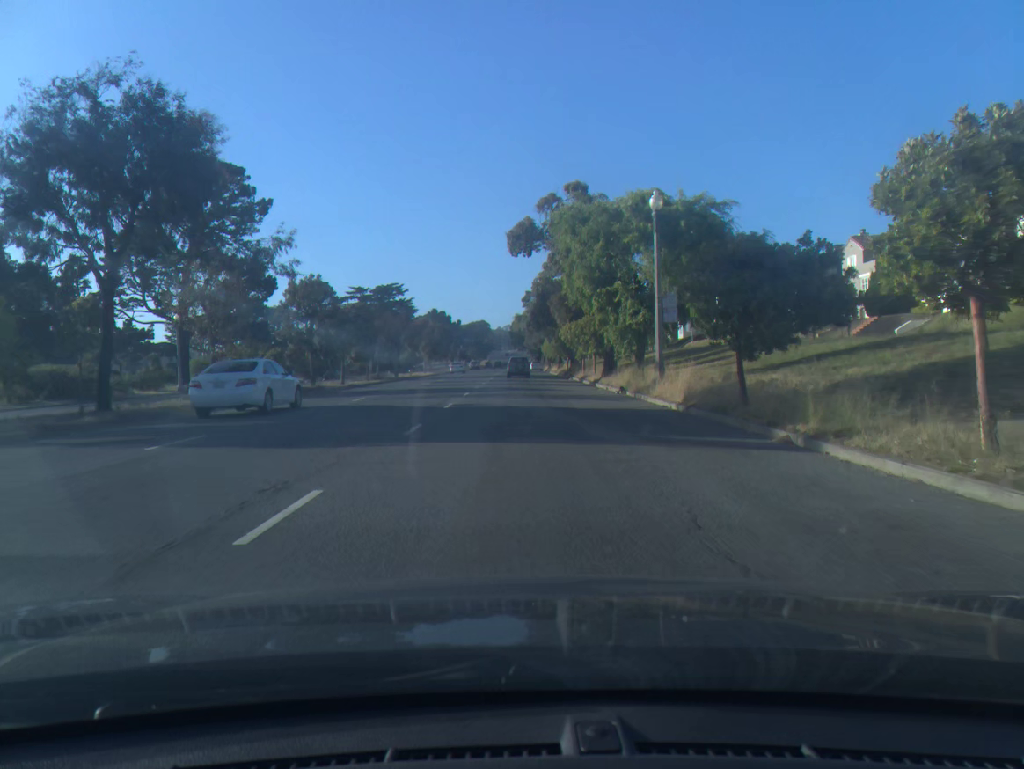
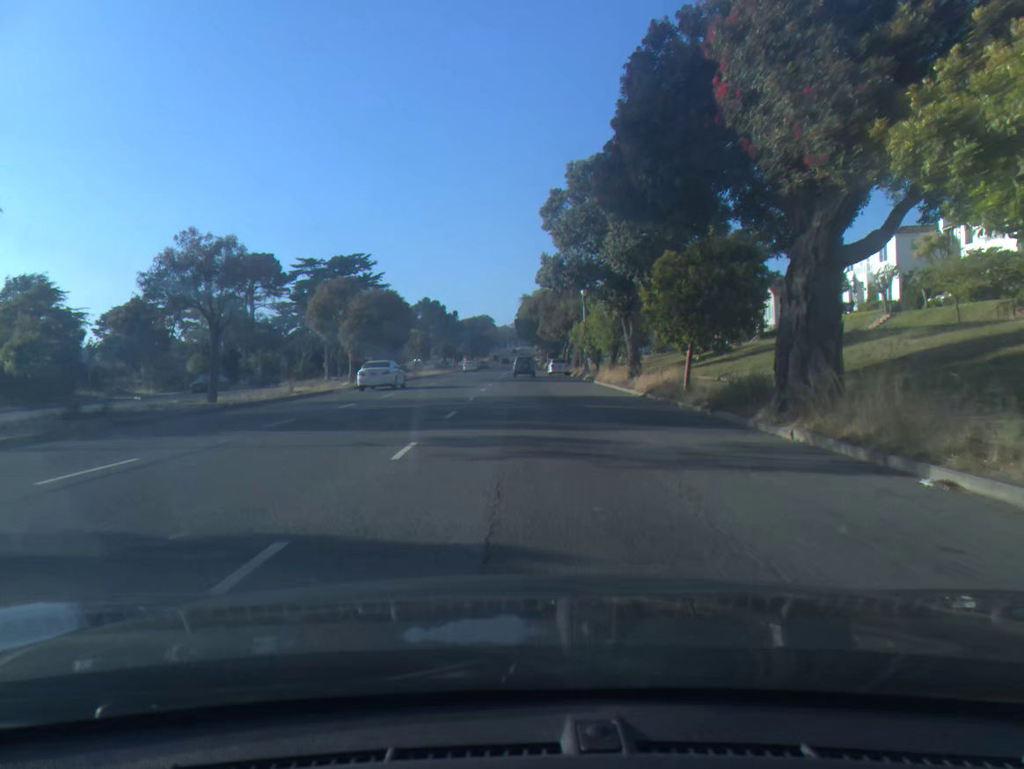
(-0.3, +46.6) m; 0°
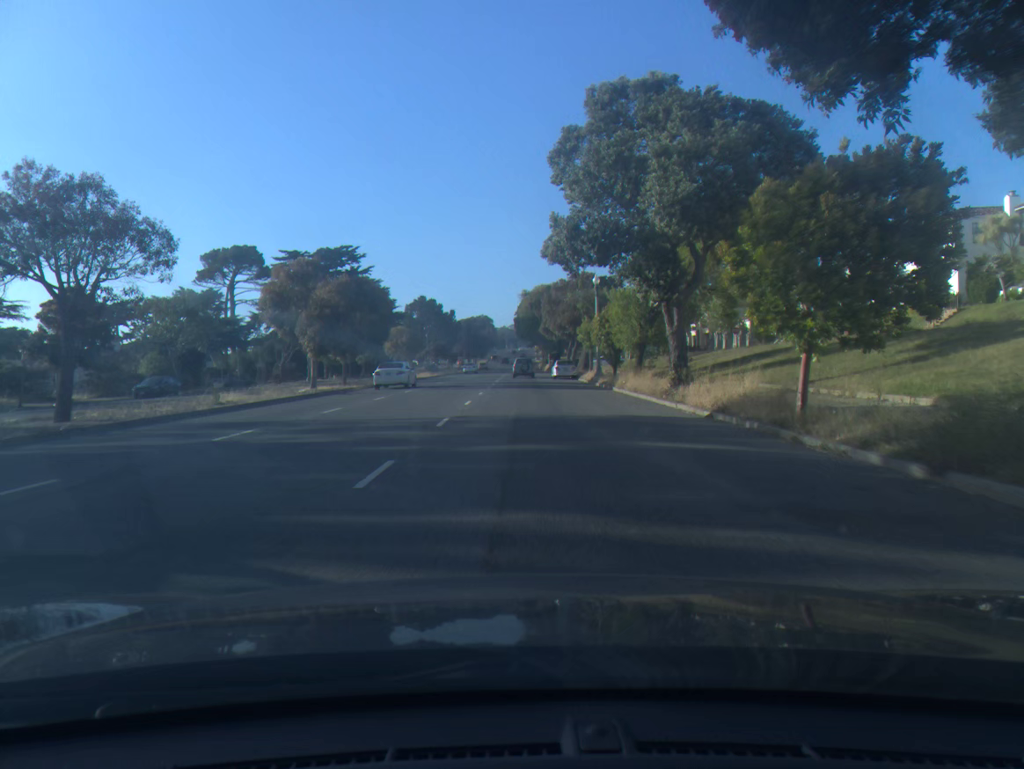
(0.0, +9.2) m; 0°
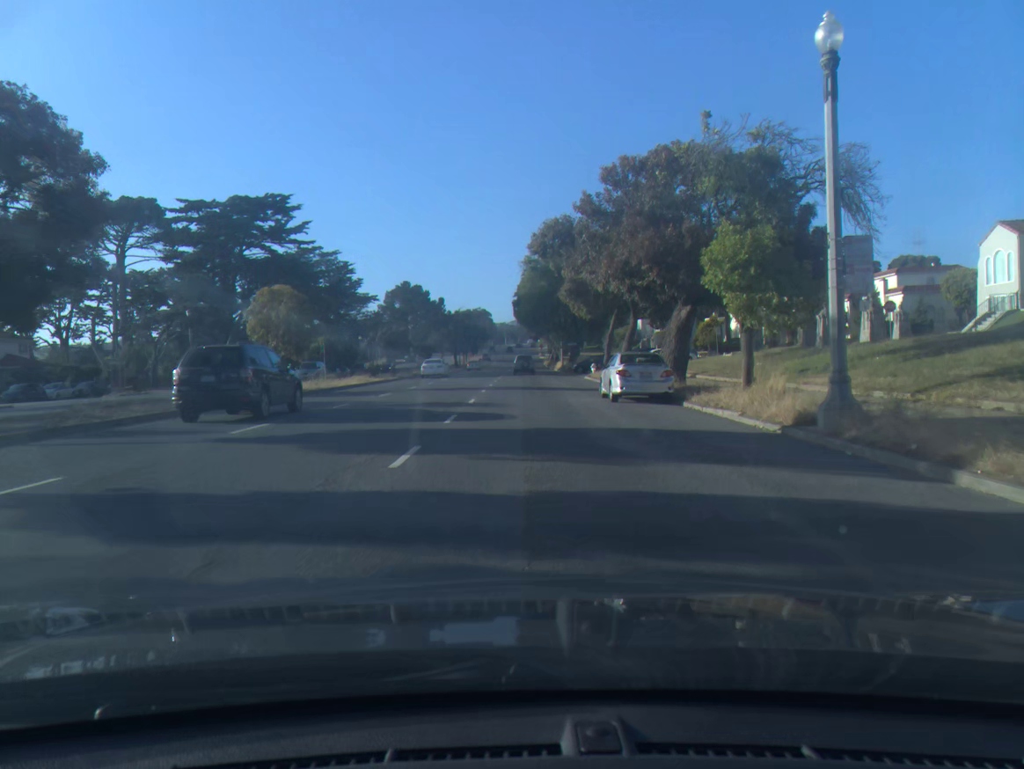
(0.0, +36.0) m; 0°
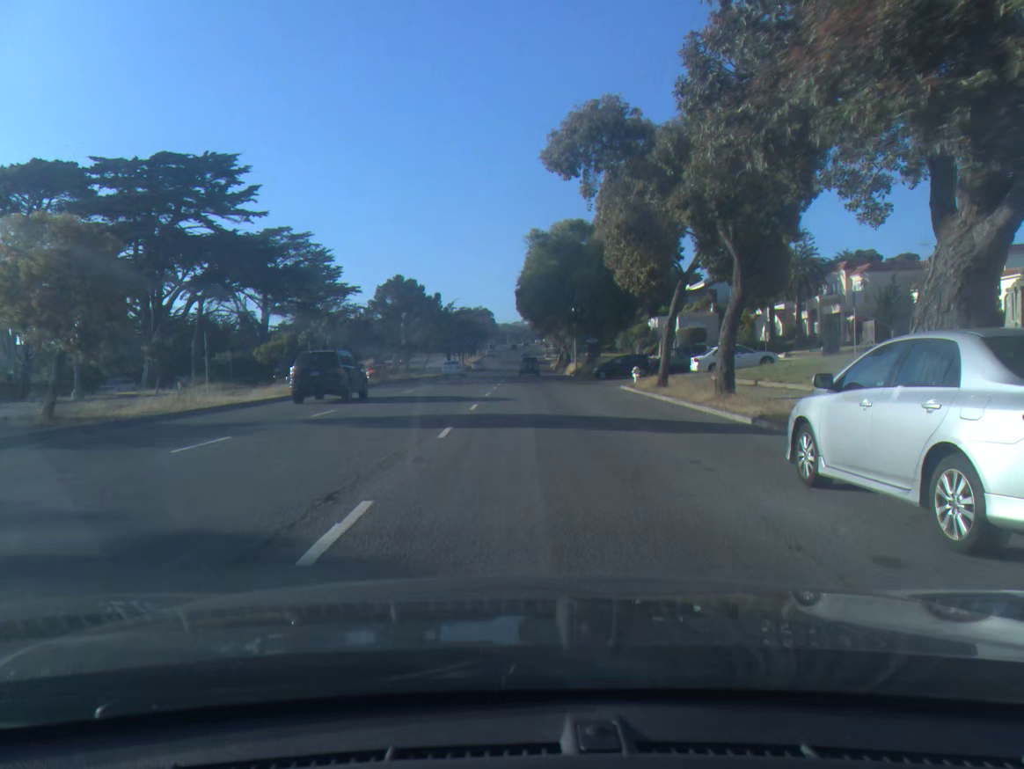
(-0.1, +17.4) m; 0°
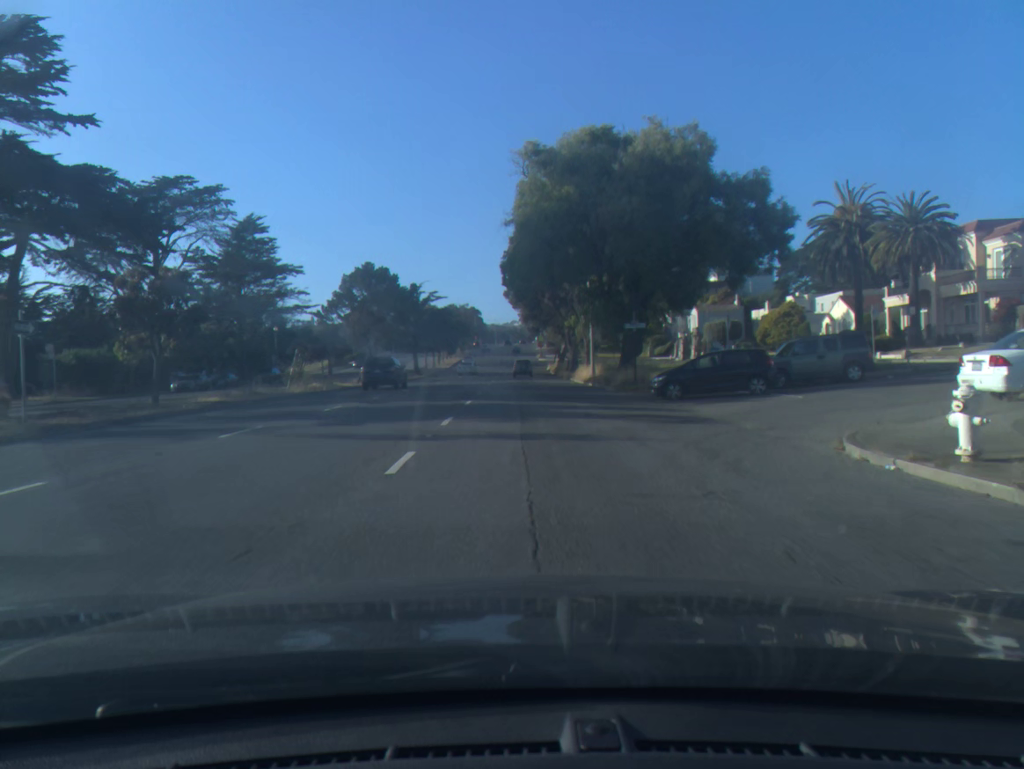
(+0.3, +26.1) m; +1°
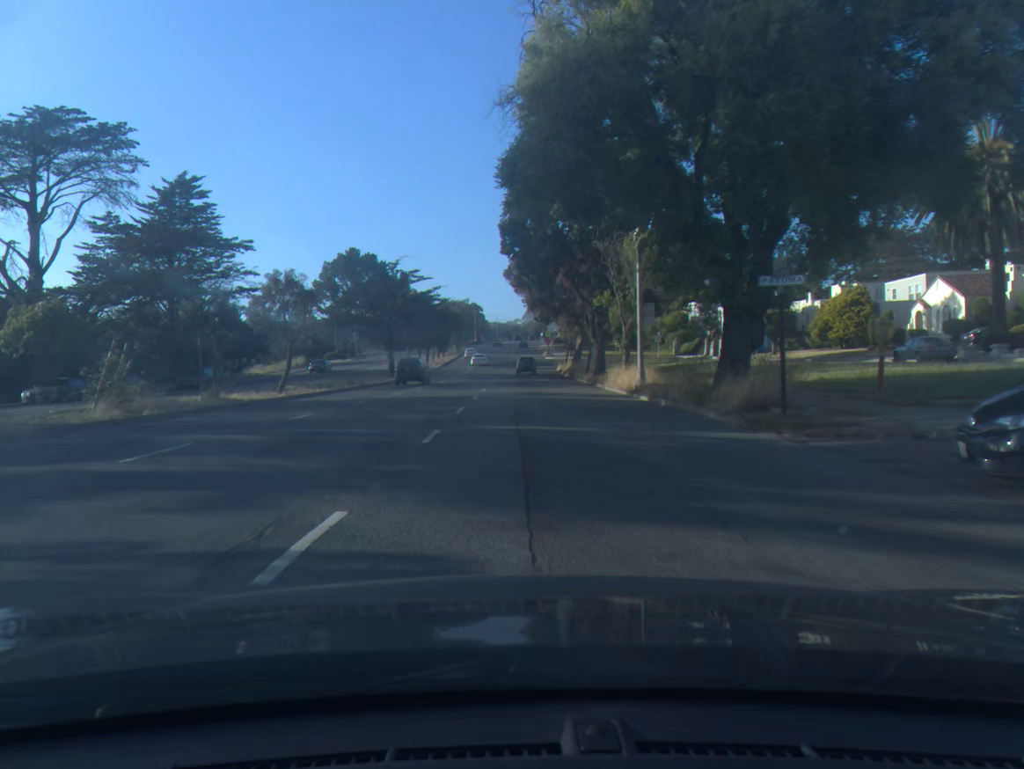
(0.0, +17.9) m; 0°
